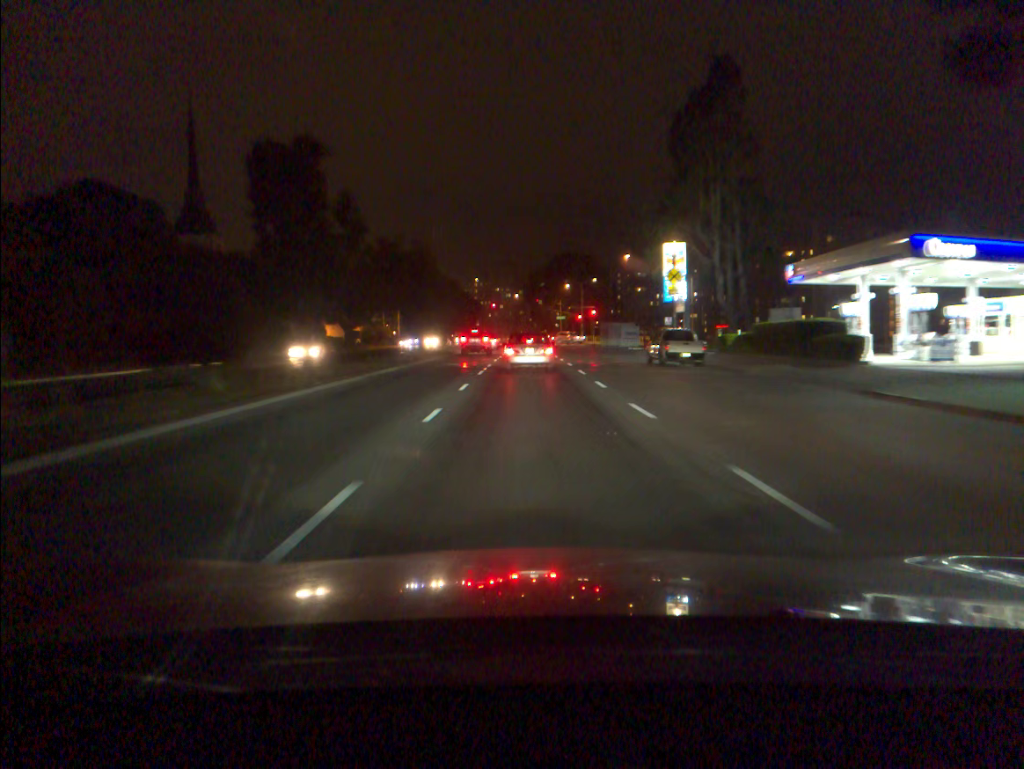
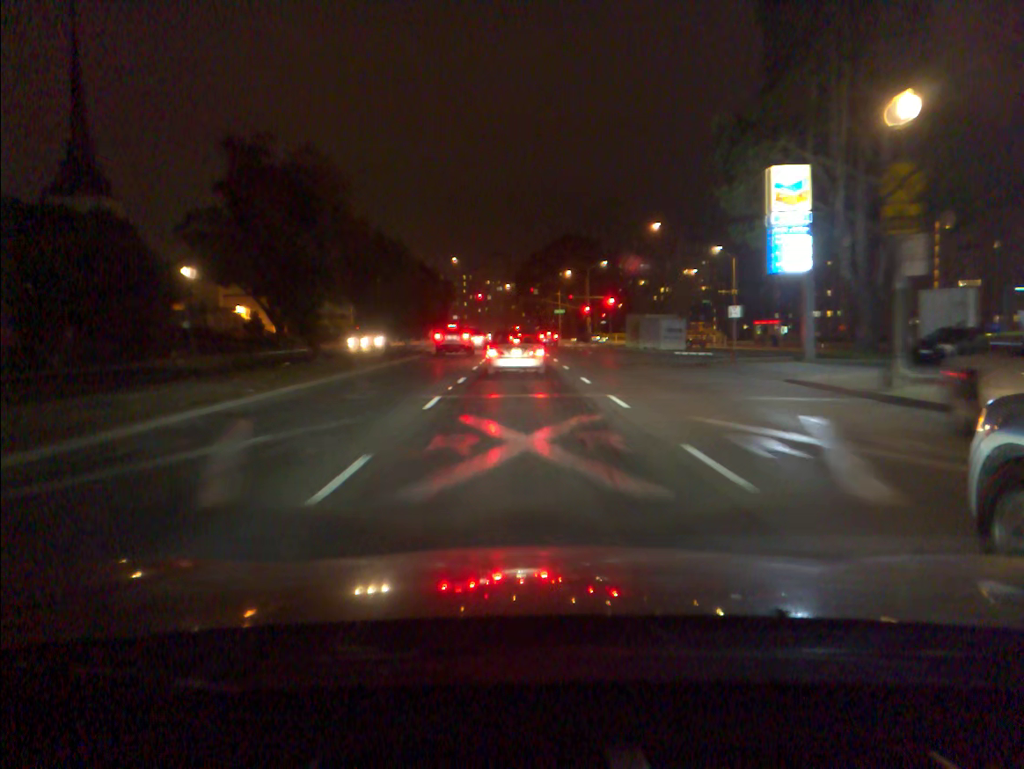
(+0.1, +28.0) m; 0°
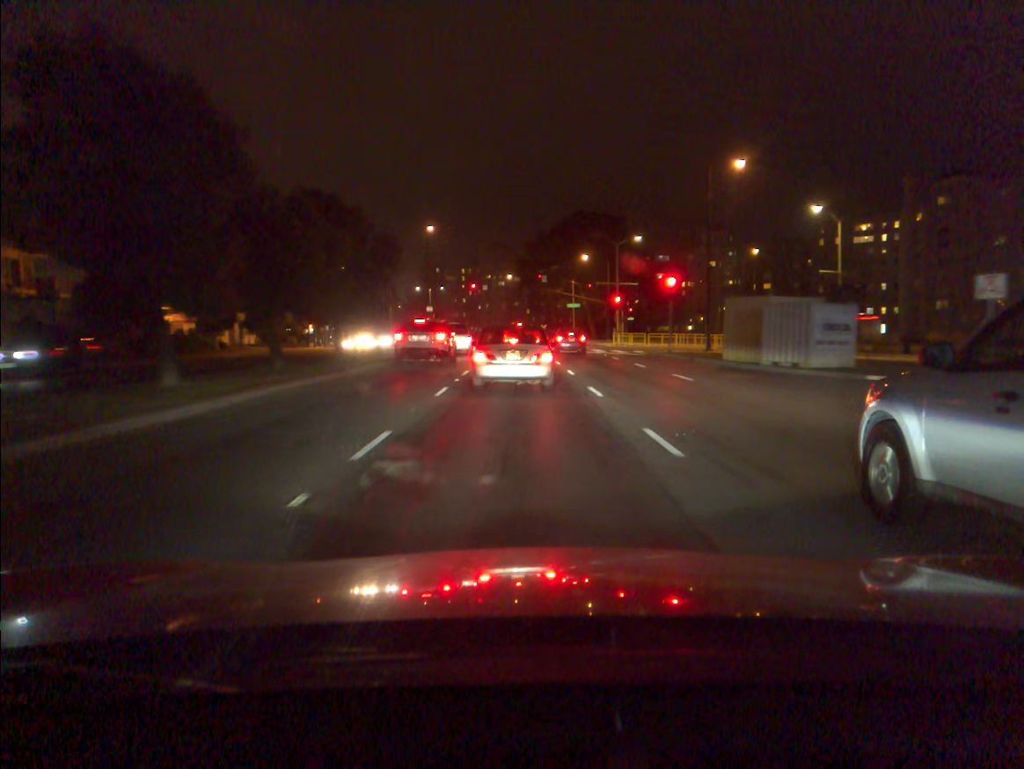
(+0.1, +28.5) m; 0°
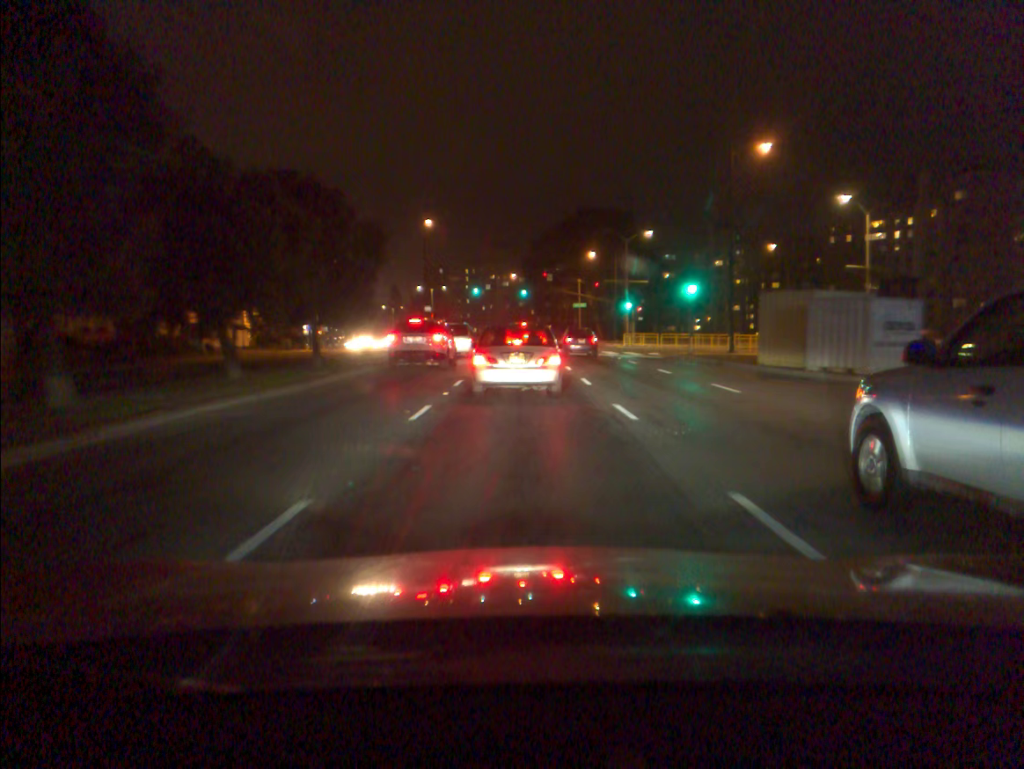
(0.0, +4.3) m; 0°
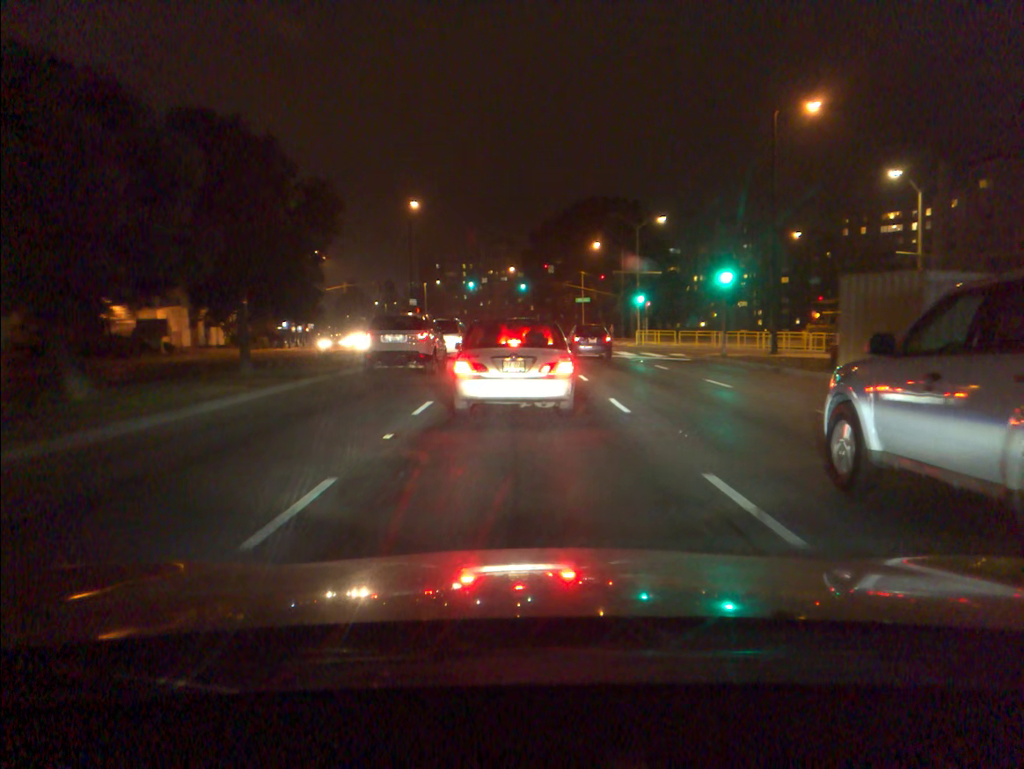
(0.0, +7.1) m; 0°
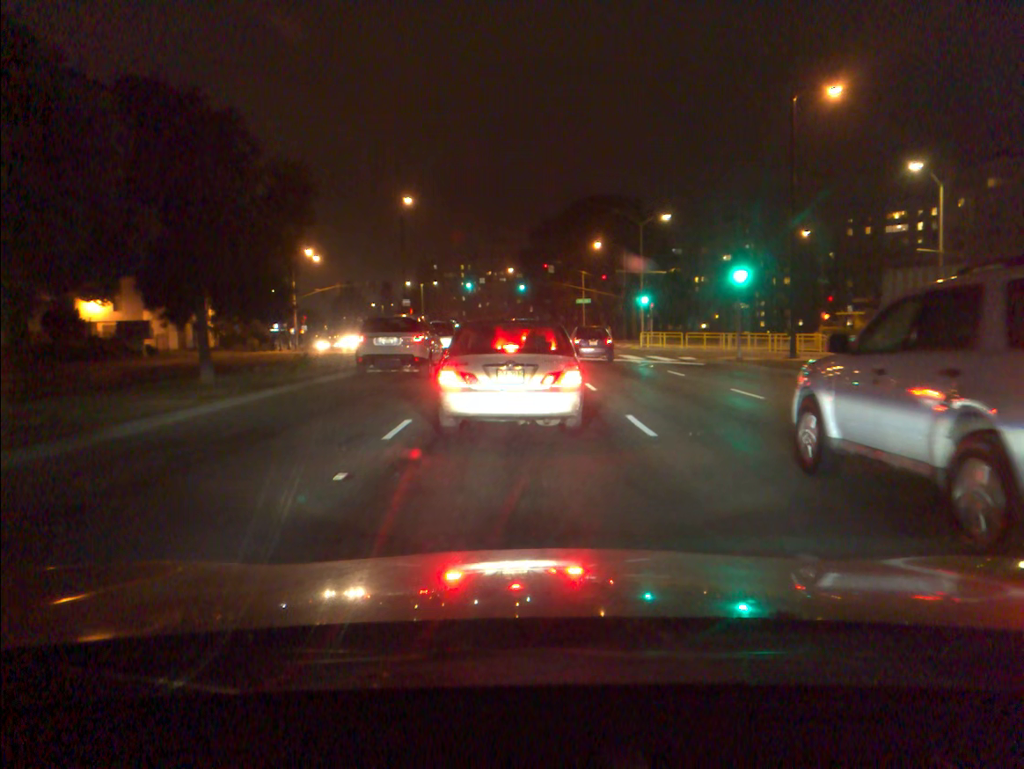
(0.0, +2.5) m; +1°
